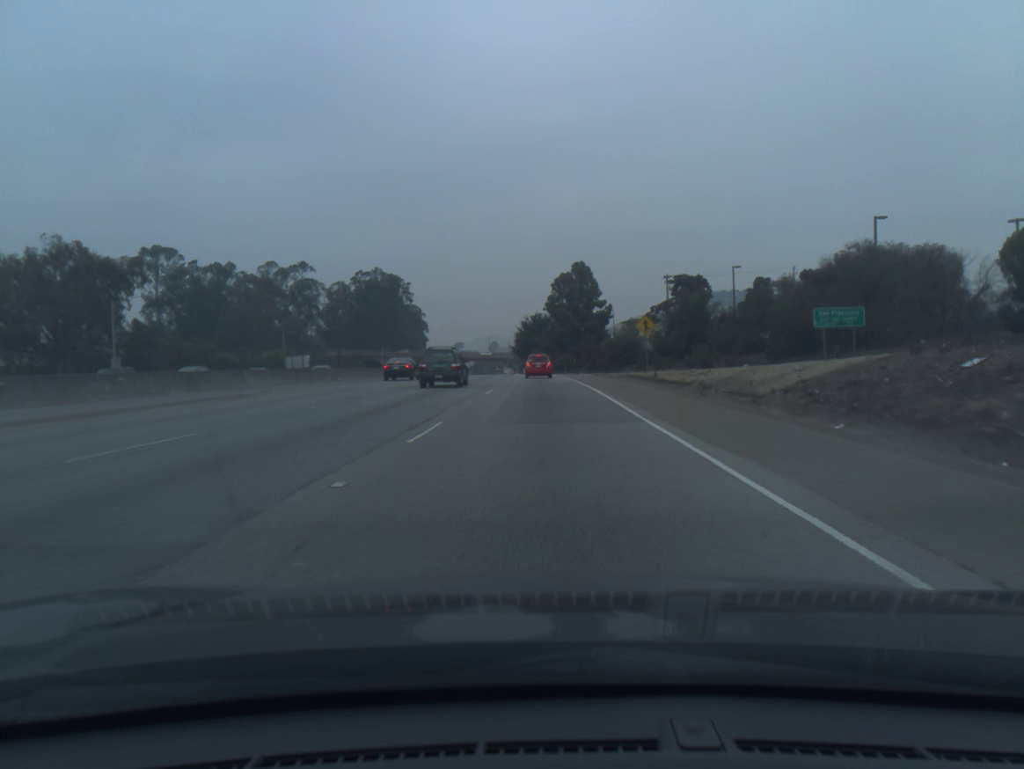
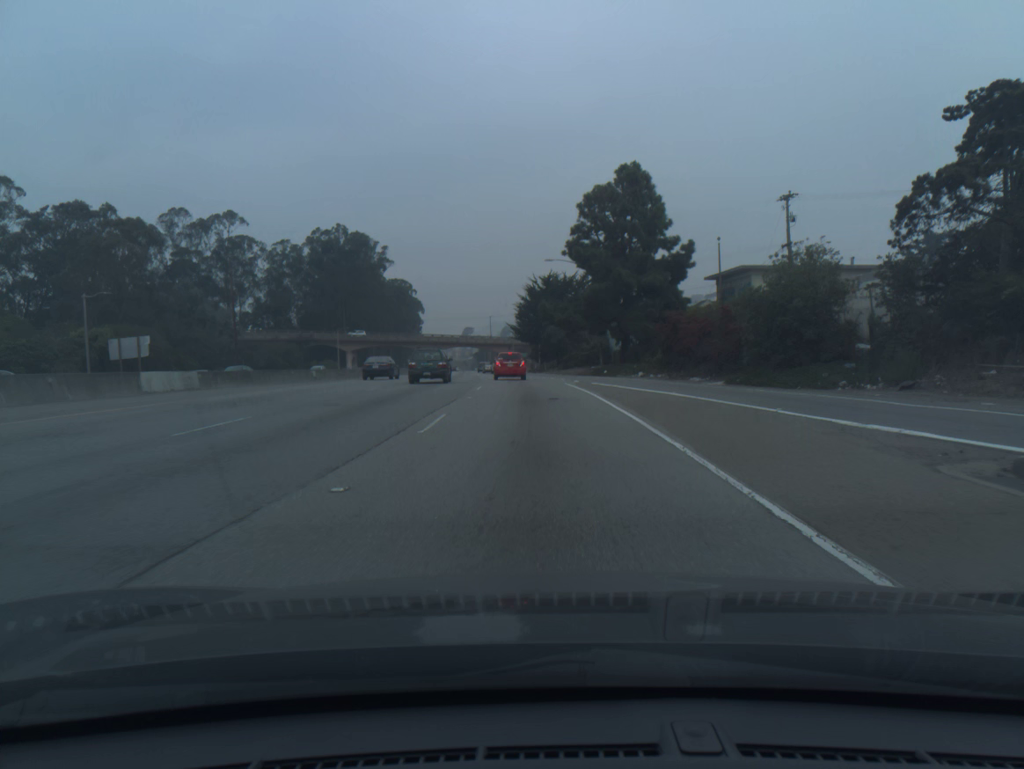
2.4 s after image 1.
(-0.2, +57.7) m; -1°
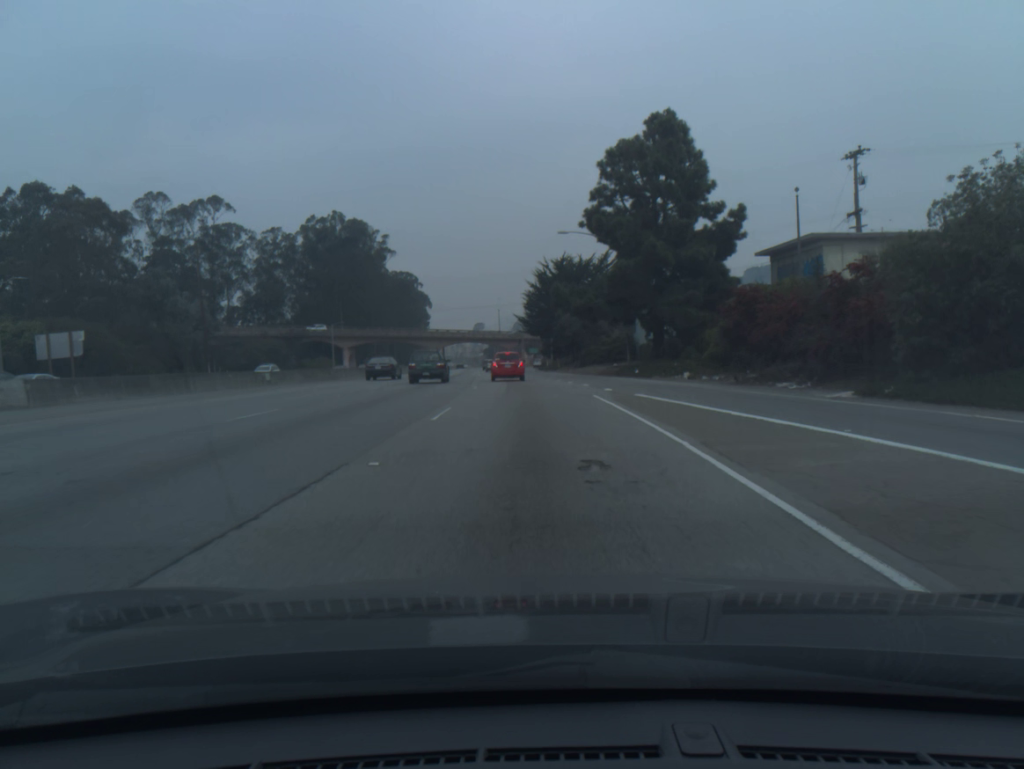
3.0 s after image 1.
(-0.1, +13.1) m; -1°
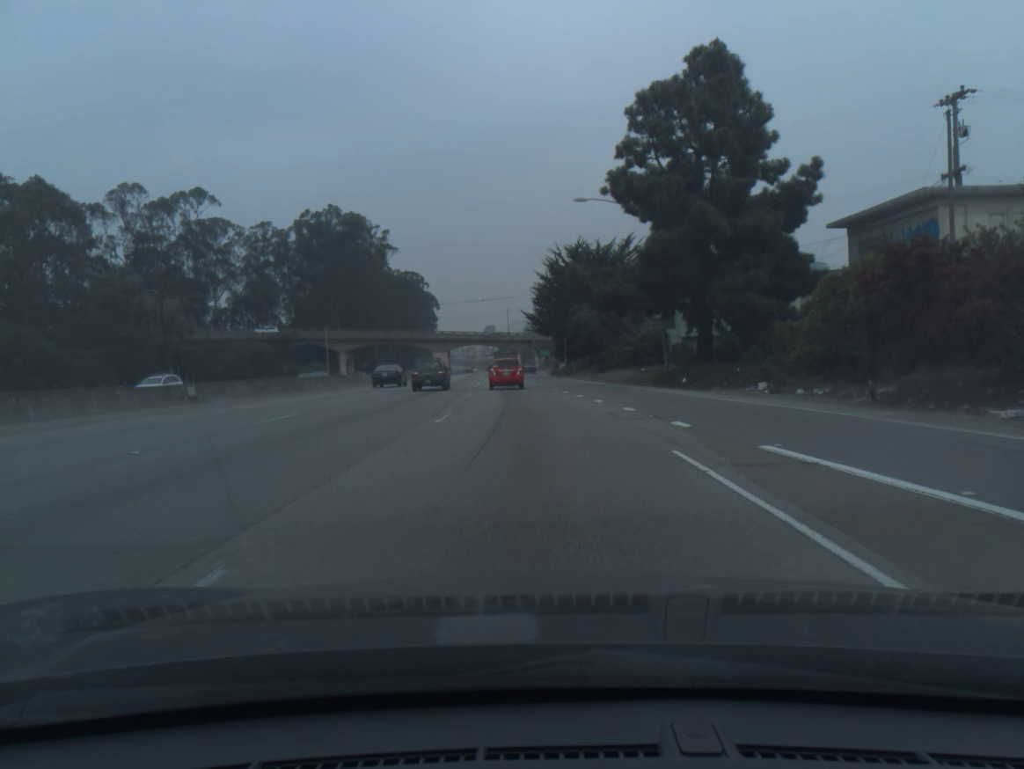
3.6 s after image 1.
(-0.1, +12.4) m; -1°
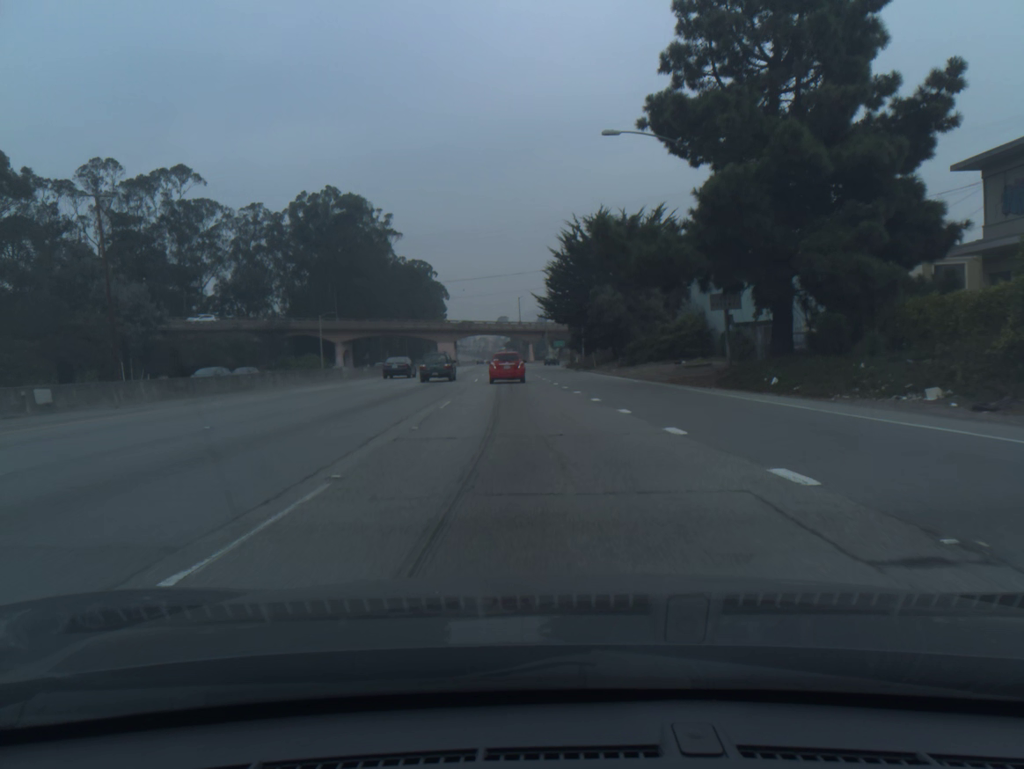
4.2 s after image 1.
(-0.1, +11.8) m; -1°
